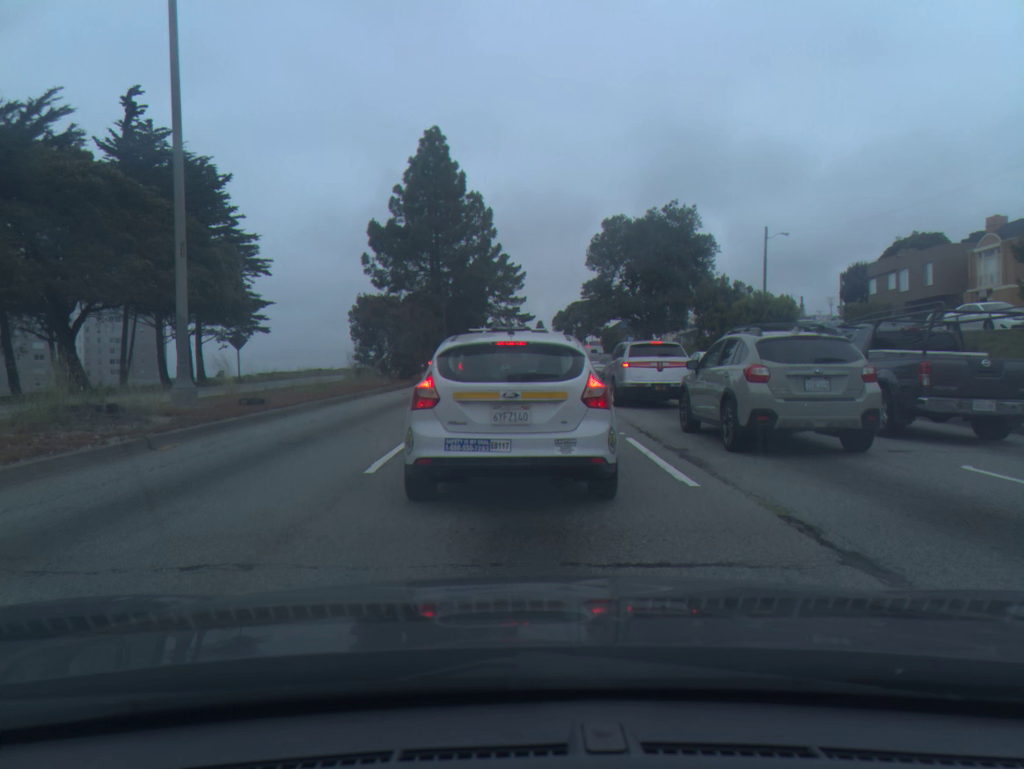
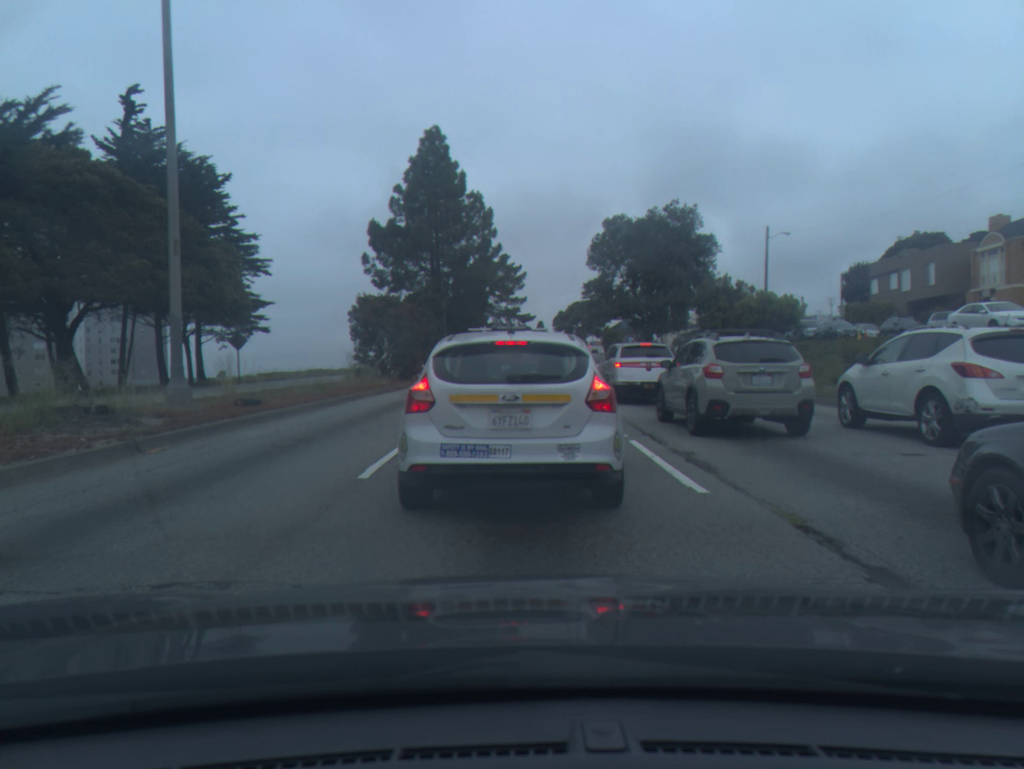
(0.0, +0.4) m; 0°
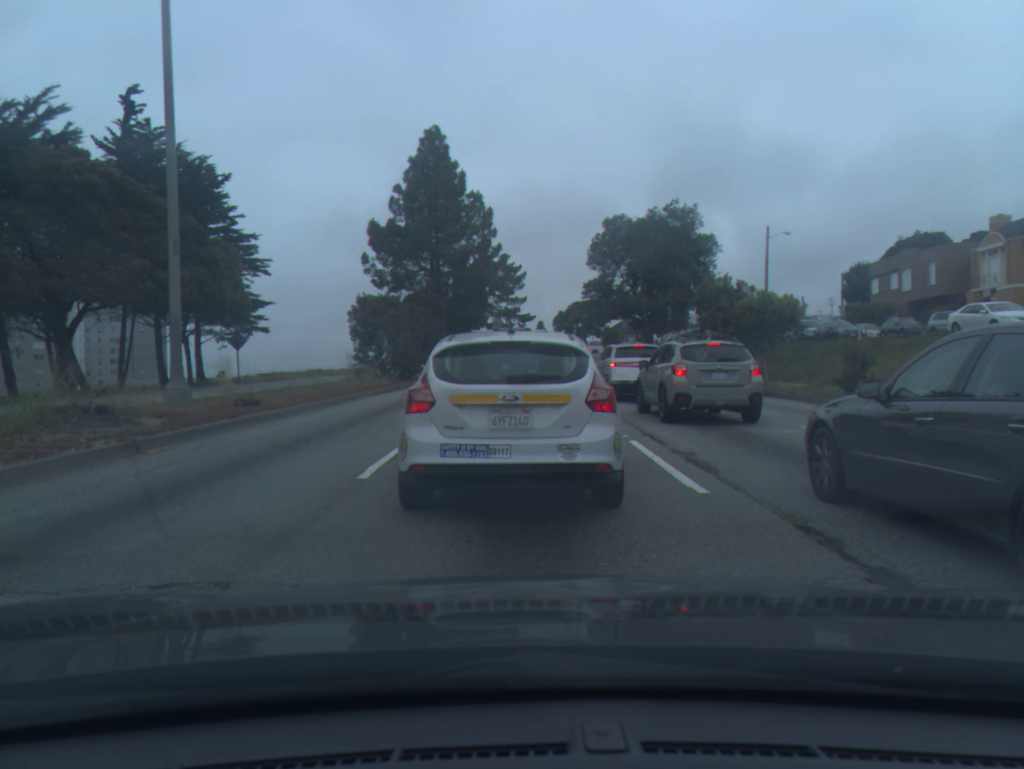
(0.0, 0.0) m; 0°
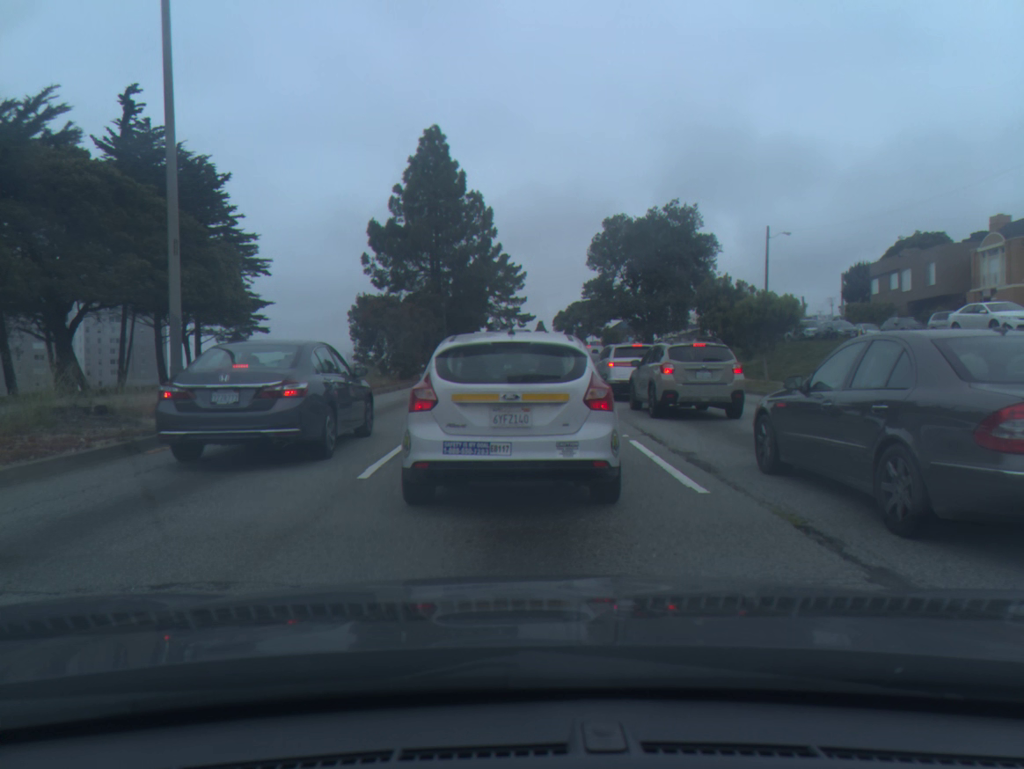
(0.0, 0.0) m; 0°
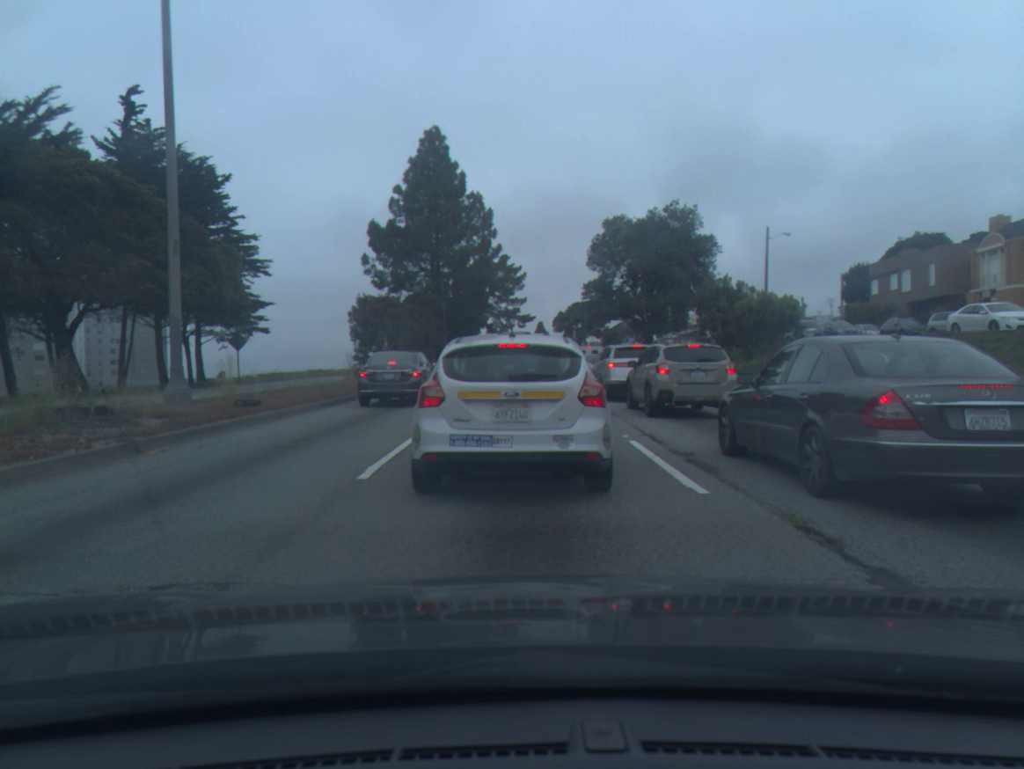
(0.0, 0.0) m; 0°
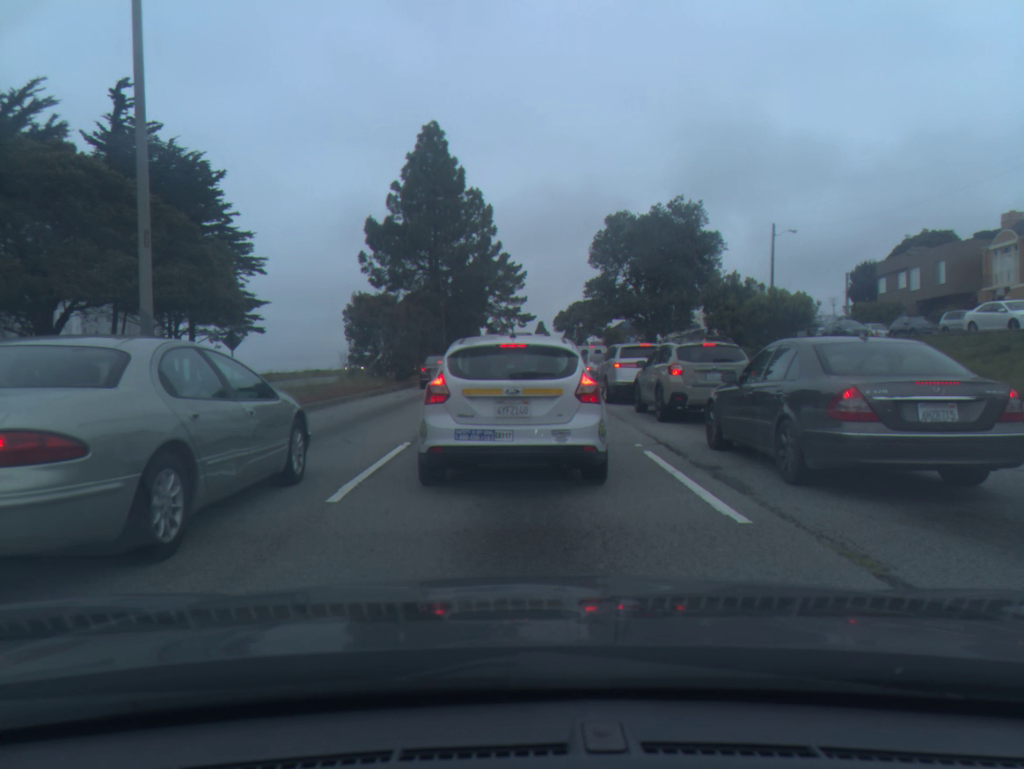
(0.0, +1.2) m; 0°
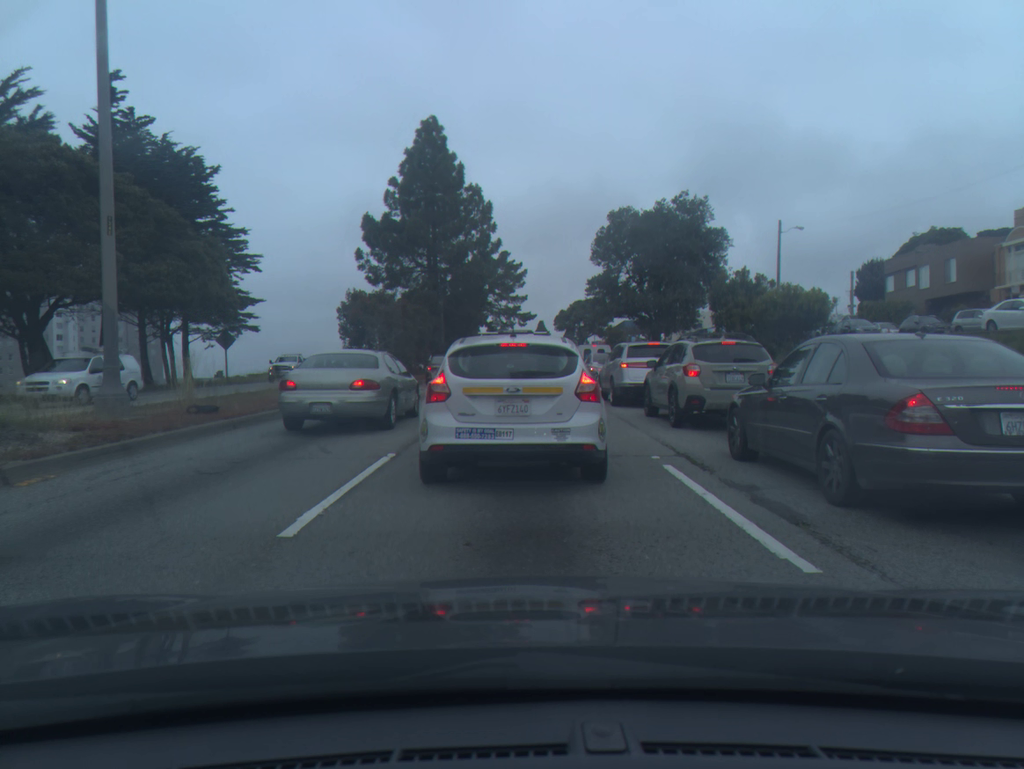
(0.0, +1.3) m; 0°
